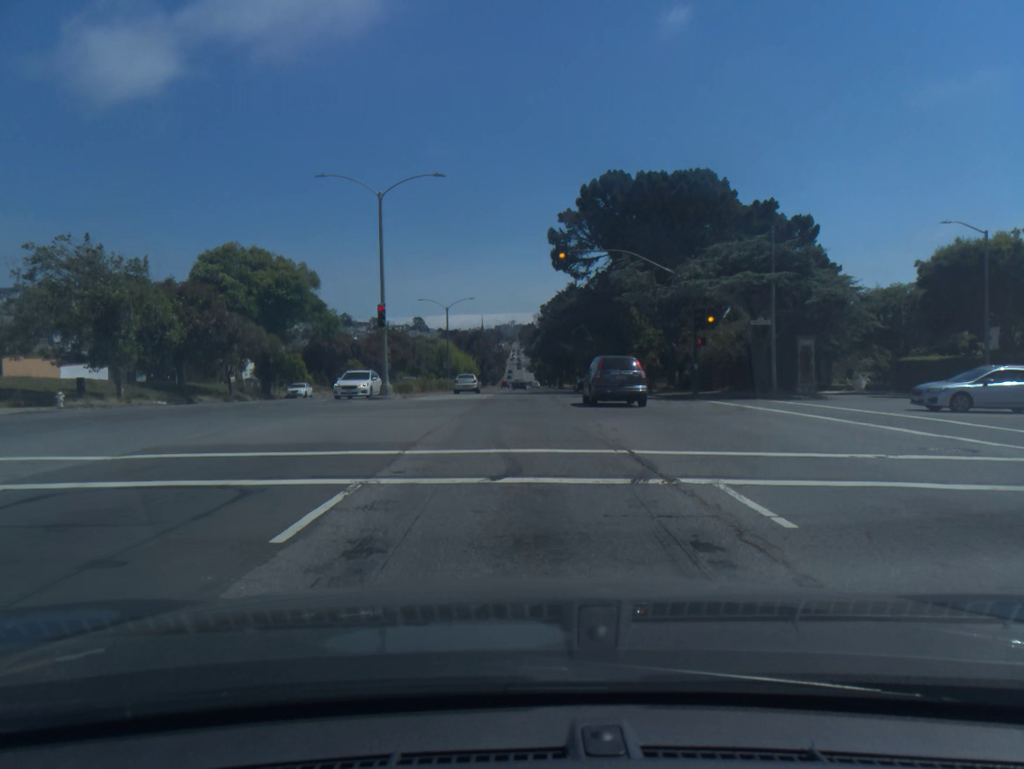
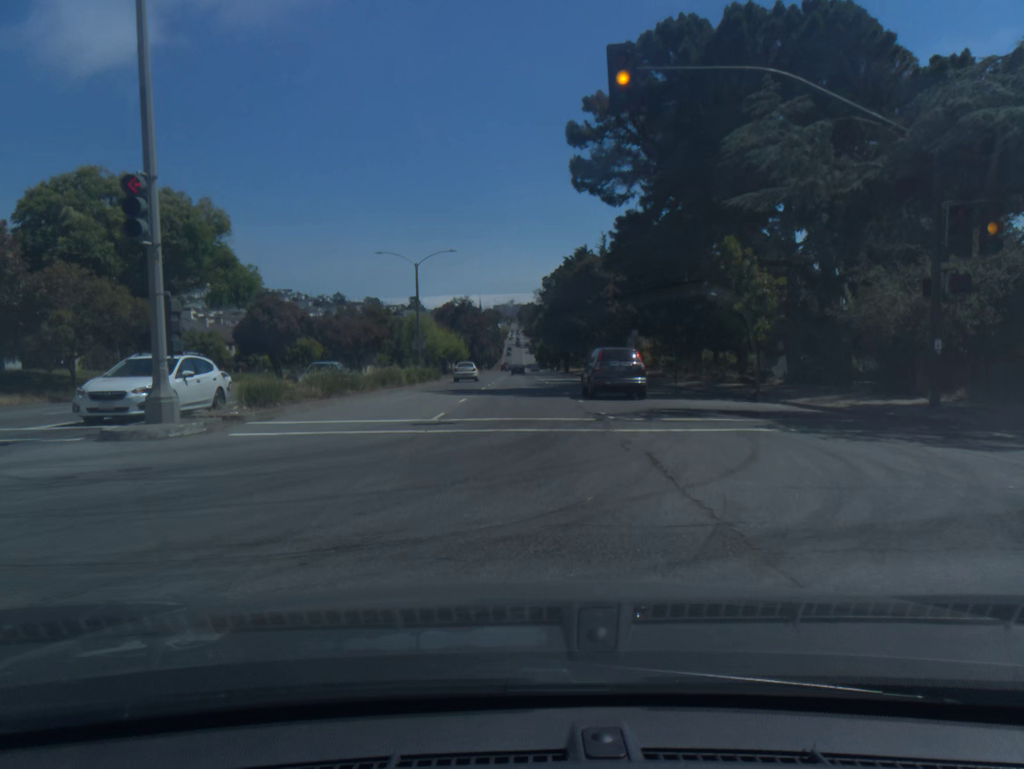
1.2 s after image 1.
(0.0, +22.6) m; 0°
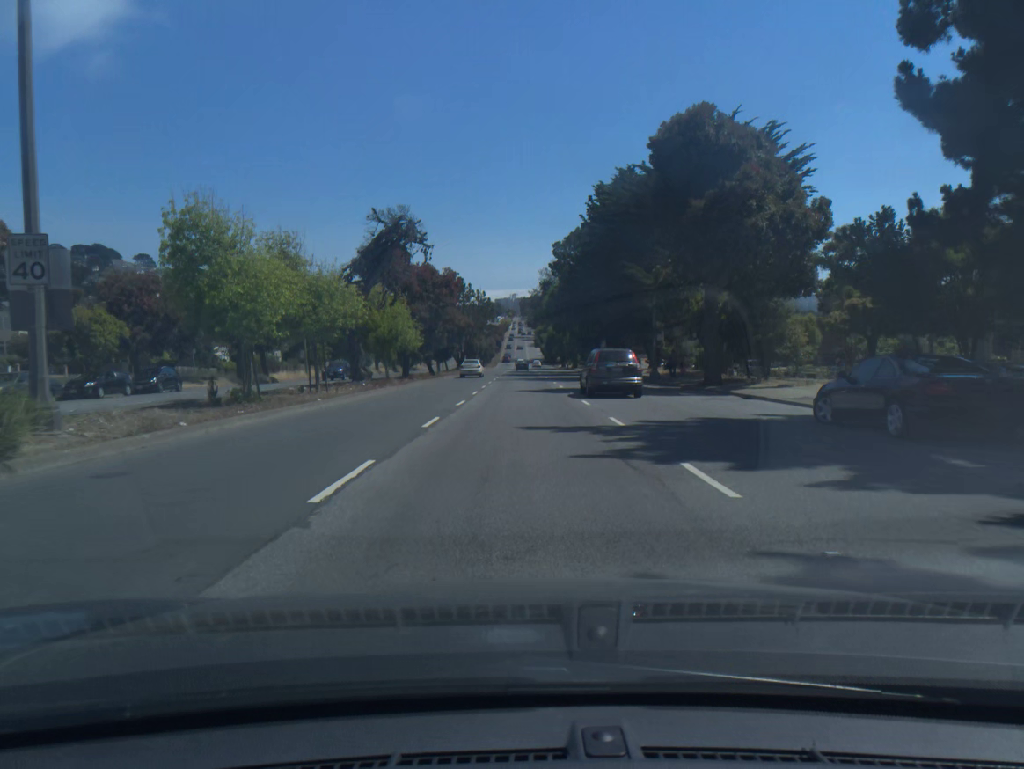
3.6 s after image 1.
(0.0, +45.9) m; 0°
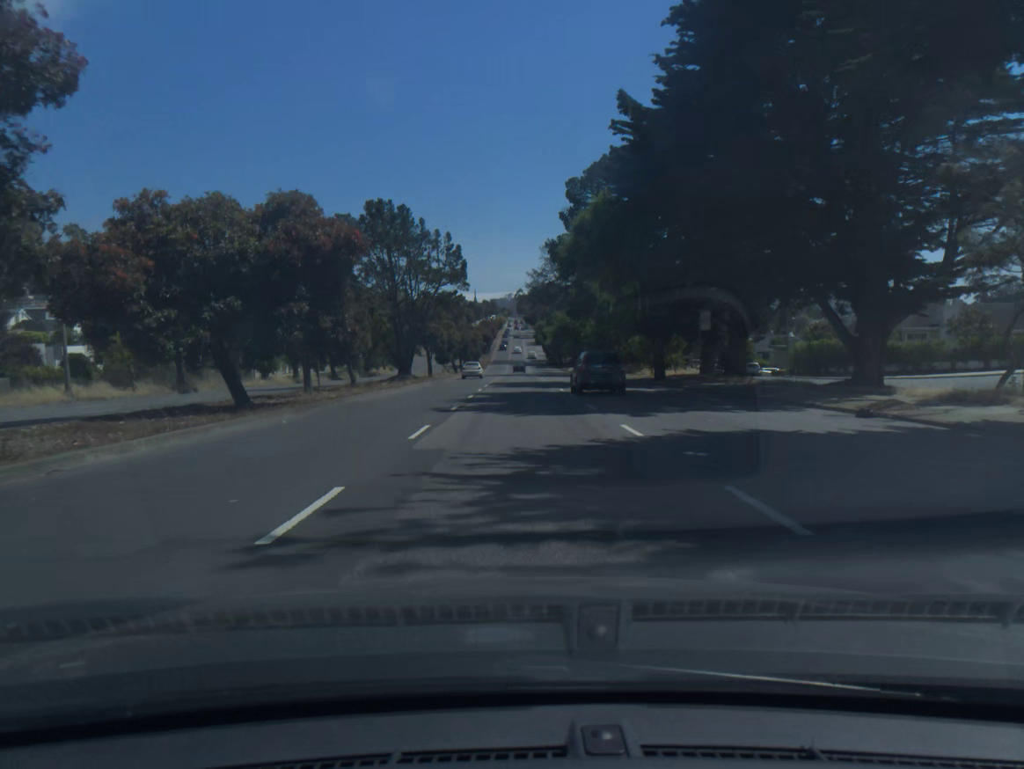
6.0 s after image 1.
(+0.1, +45.9) m; 0°
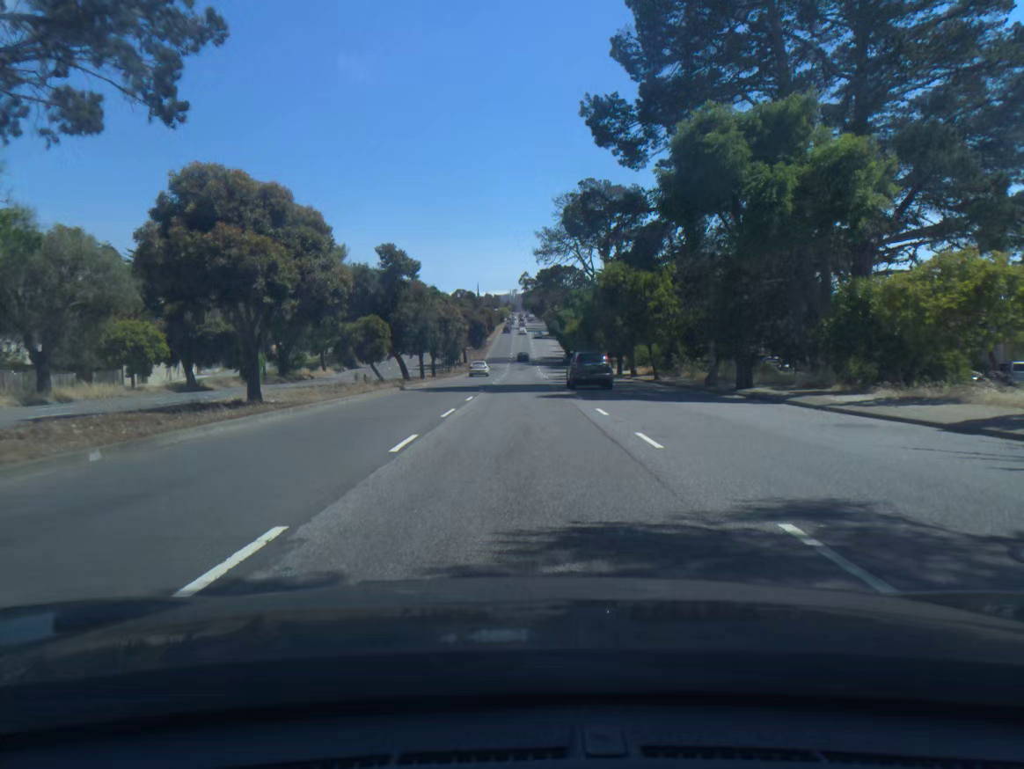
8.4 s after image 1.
(-0.2, +45.7) m; -1°
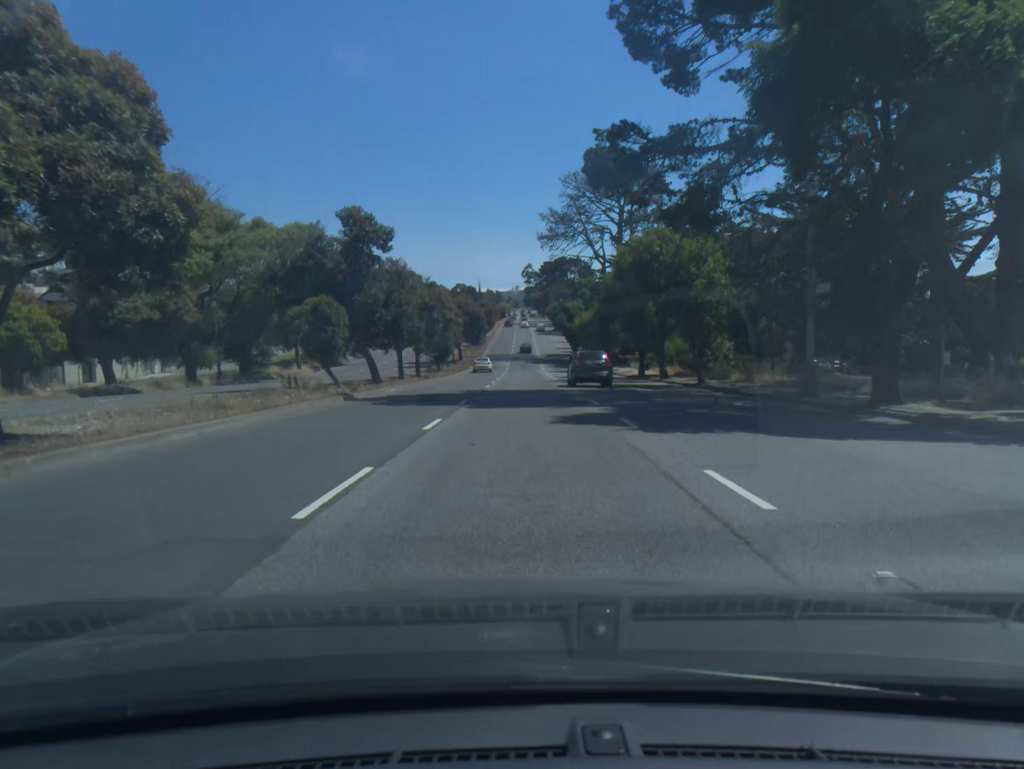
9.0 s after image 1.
(0.0, +11.4) m; 0°
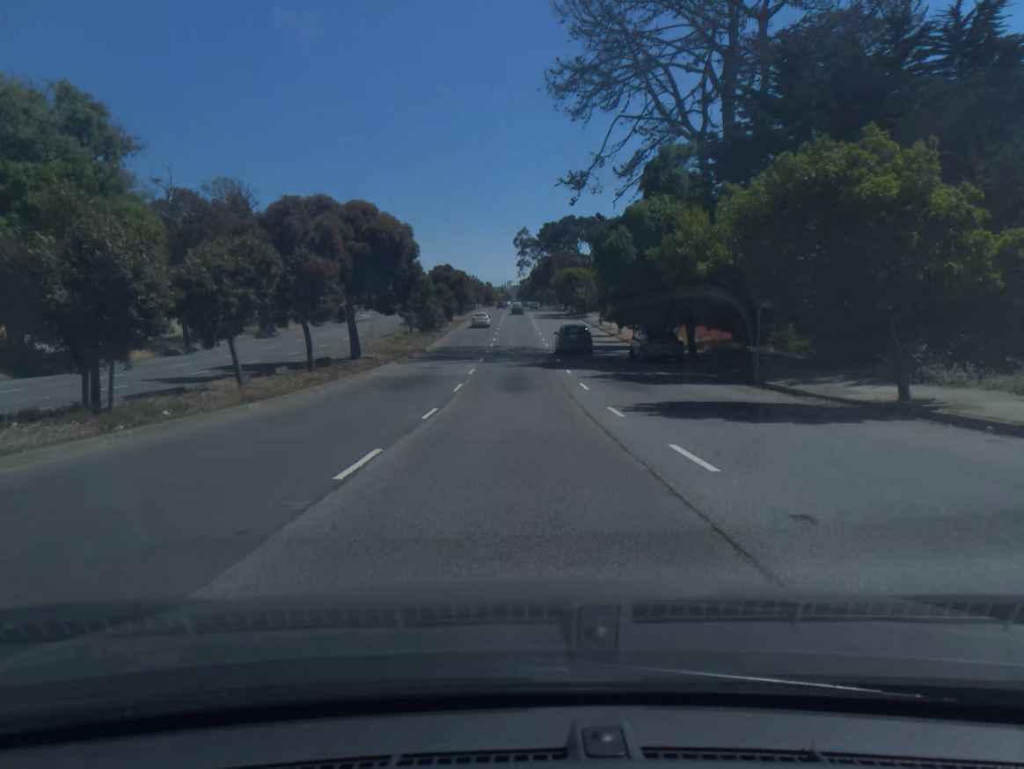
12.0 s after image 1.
(+0.5, +57.1) m; +1°
